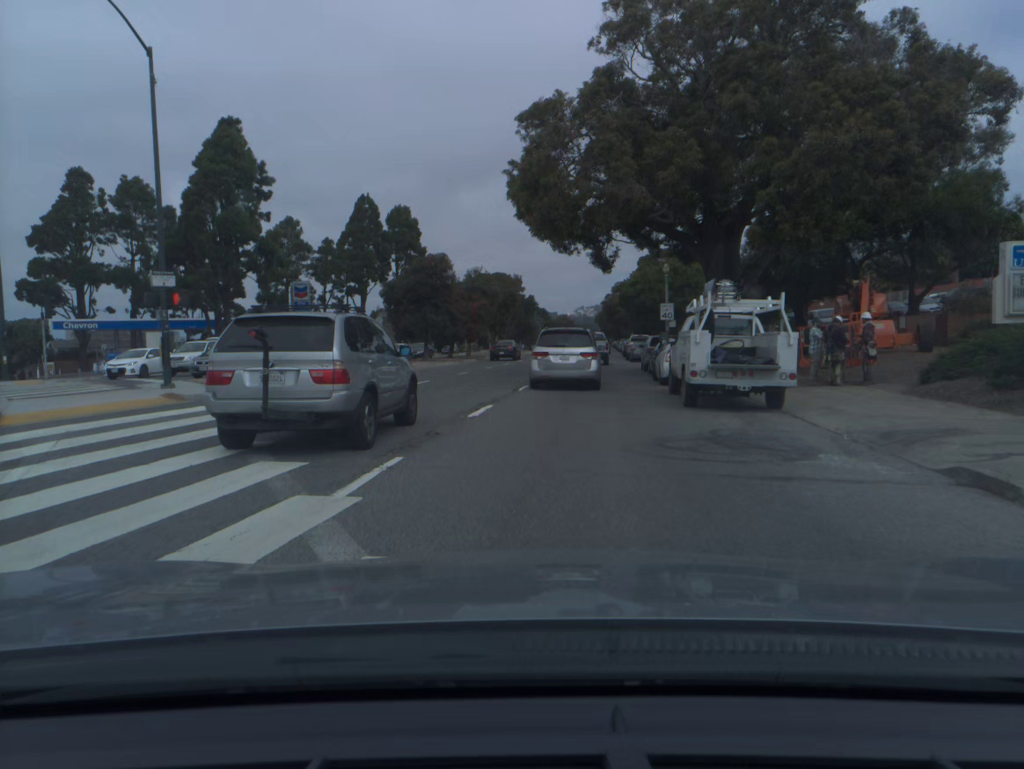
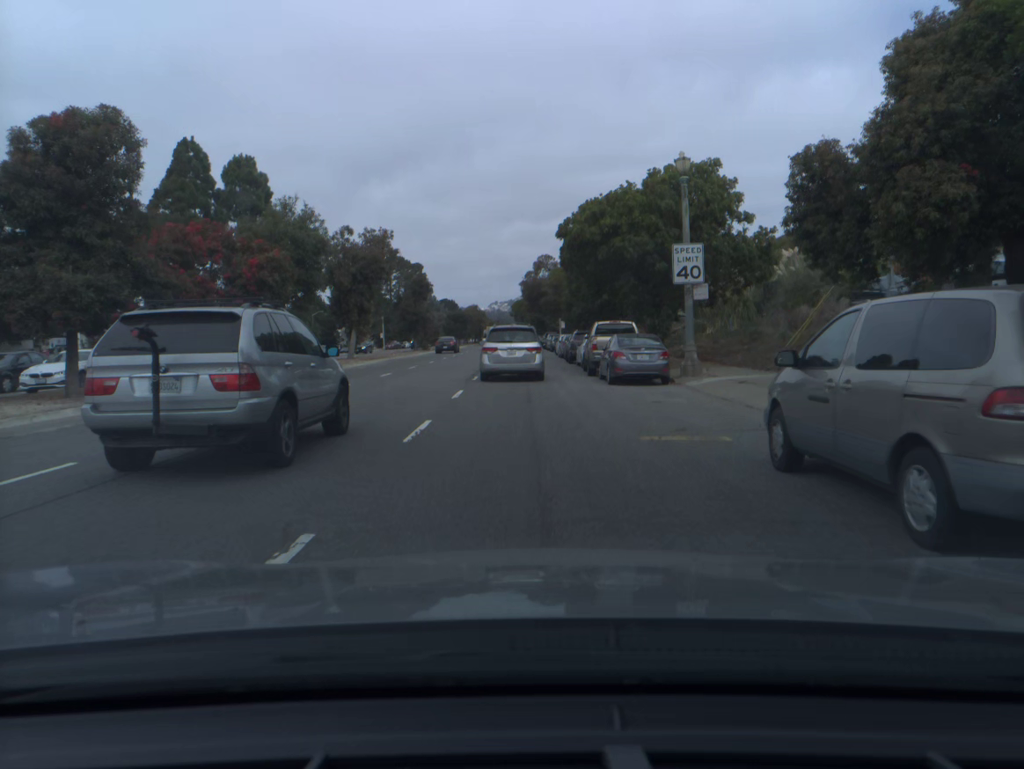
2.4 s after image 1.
(+2.1, +32.2) m; +6°
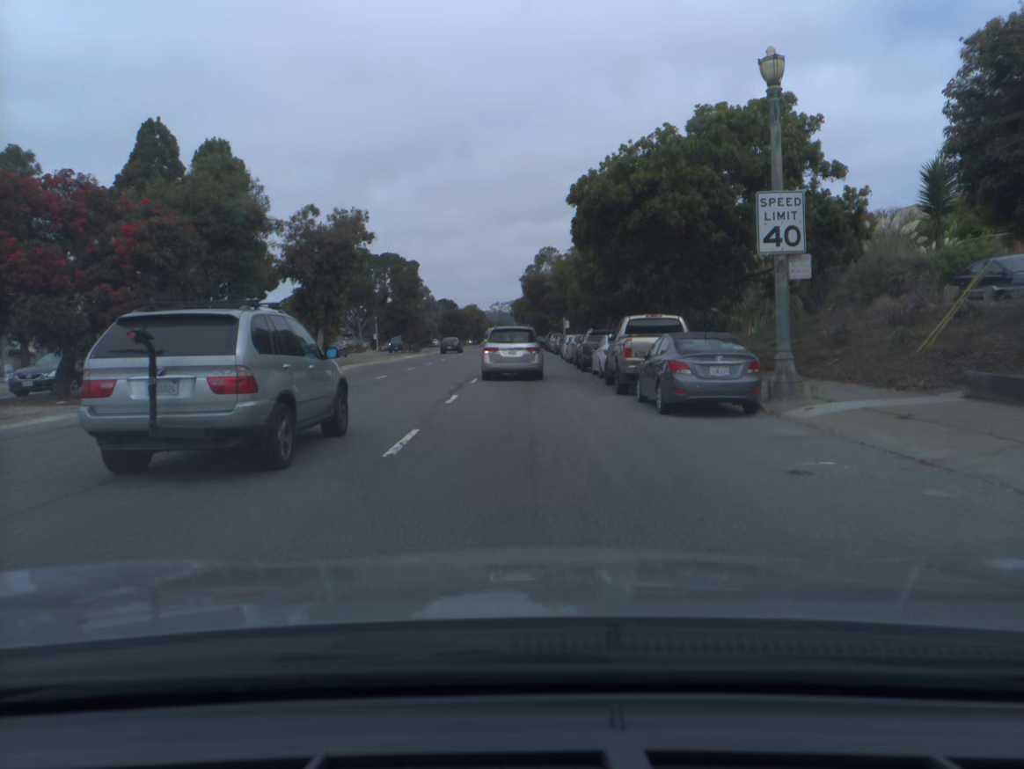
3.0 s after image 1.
(0.0, +8.5) m; 0°
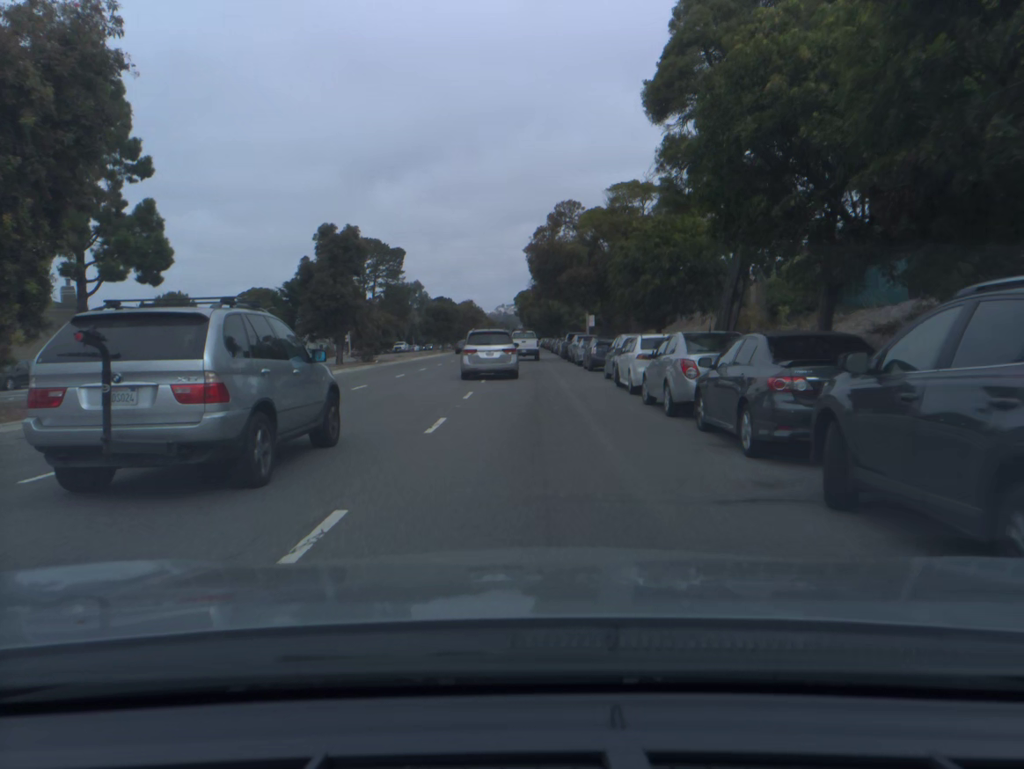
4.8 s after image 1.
(-0.2, +27.2) m; 0°
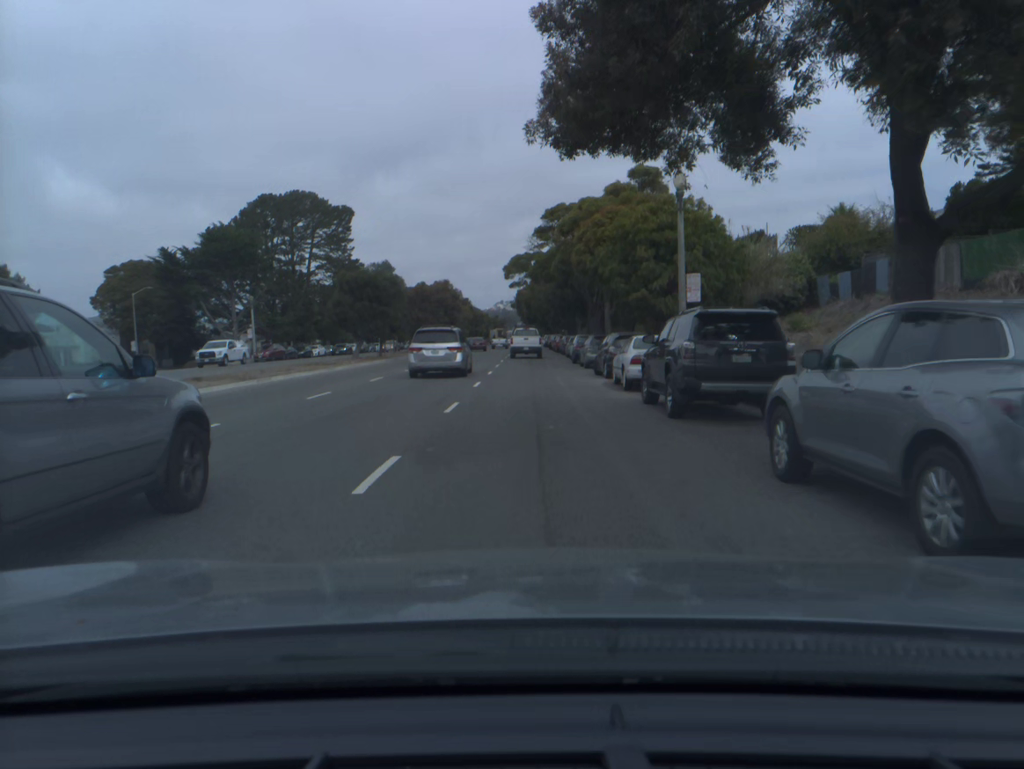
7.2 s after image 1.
(+0.1, +40.8) m; 0°
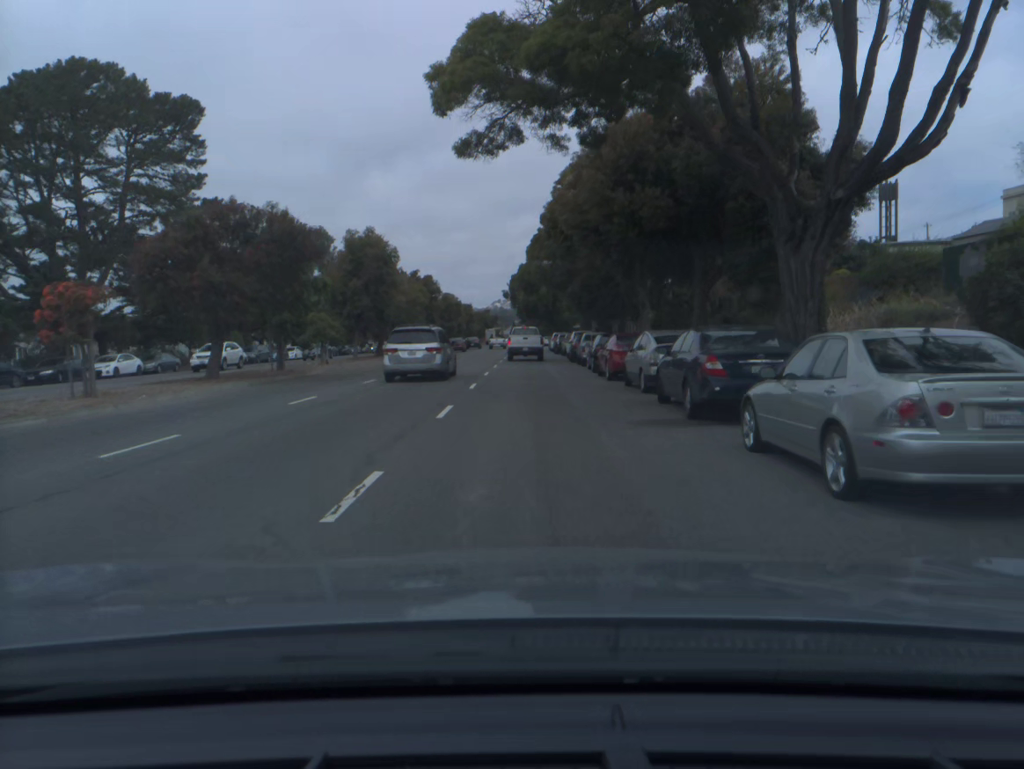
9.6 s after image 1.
(0.0, +45.5) m; 0°
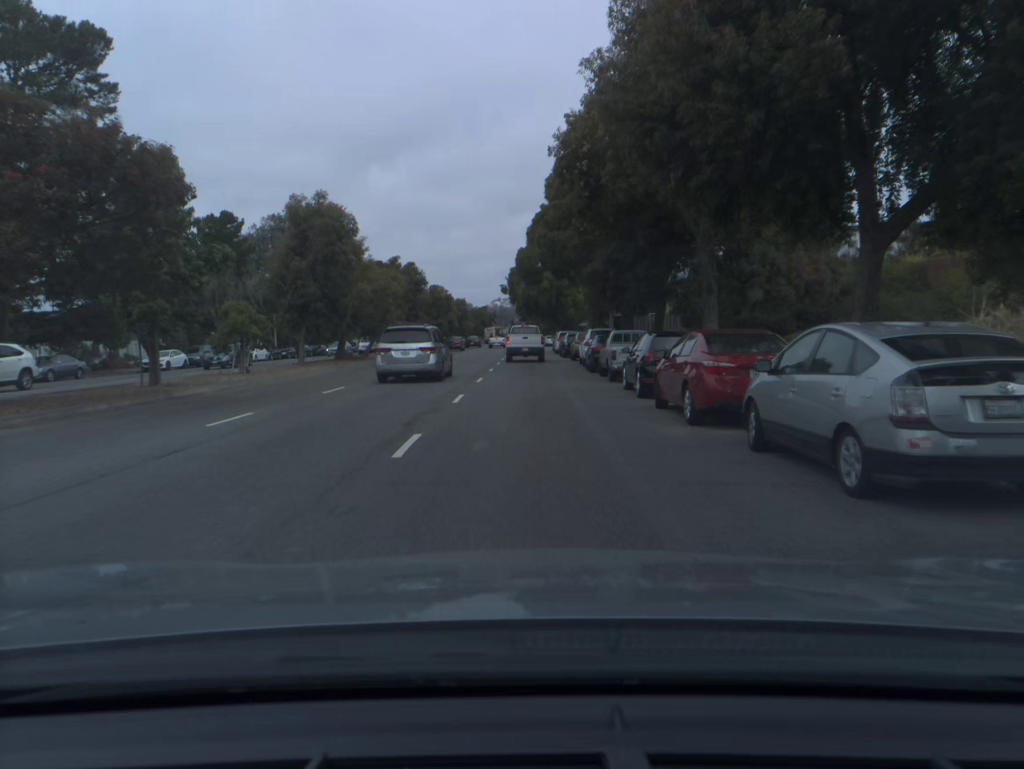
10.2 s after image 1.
(0.0, +11.8) m; 0°
